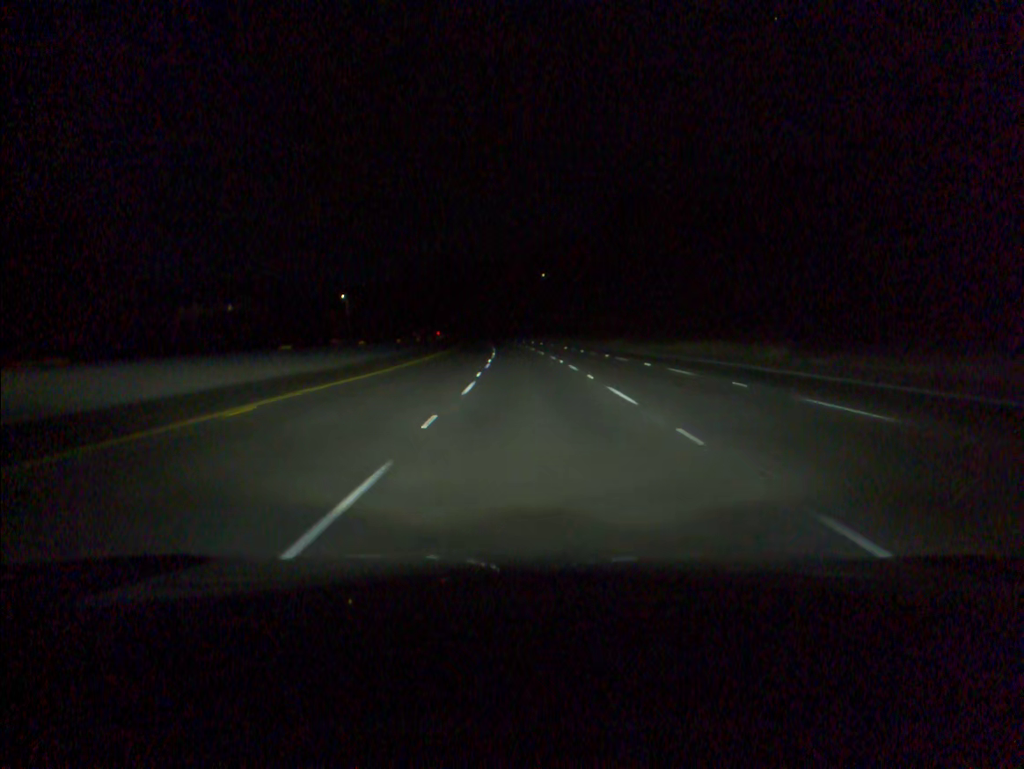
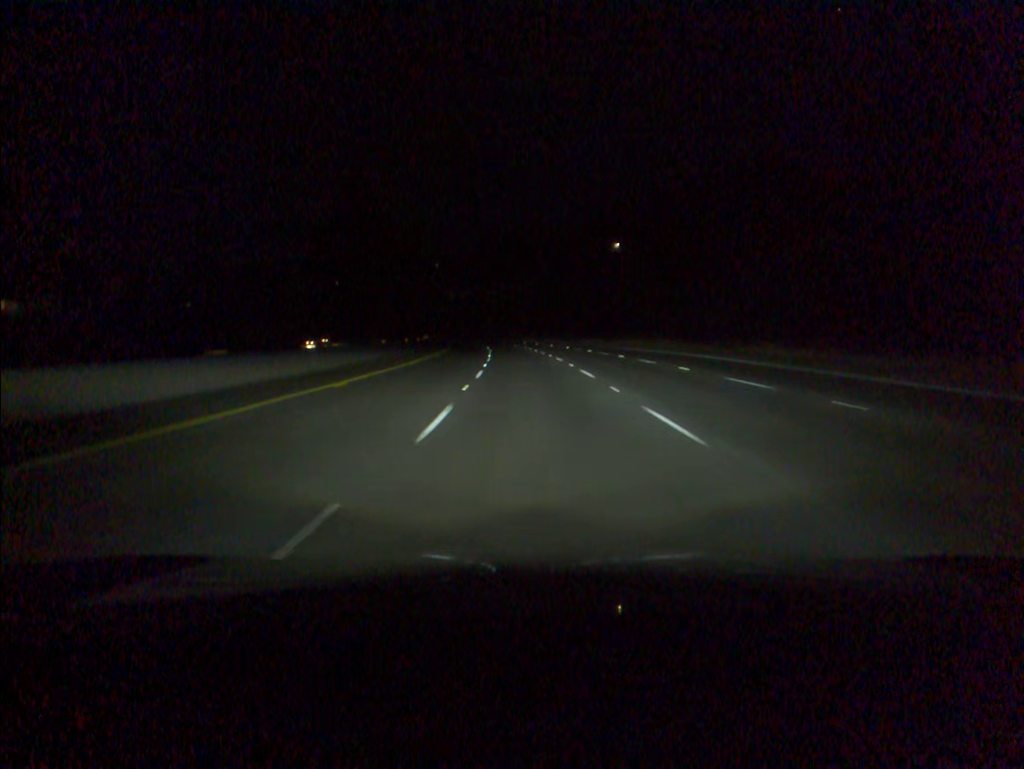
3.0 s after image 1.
(-3.1, +94.5) m; -4°
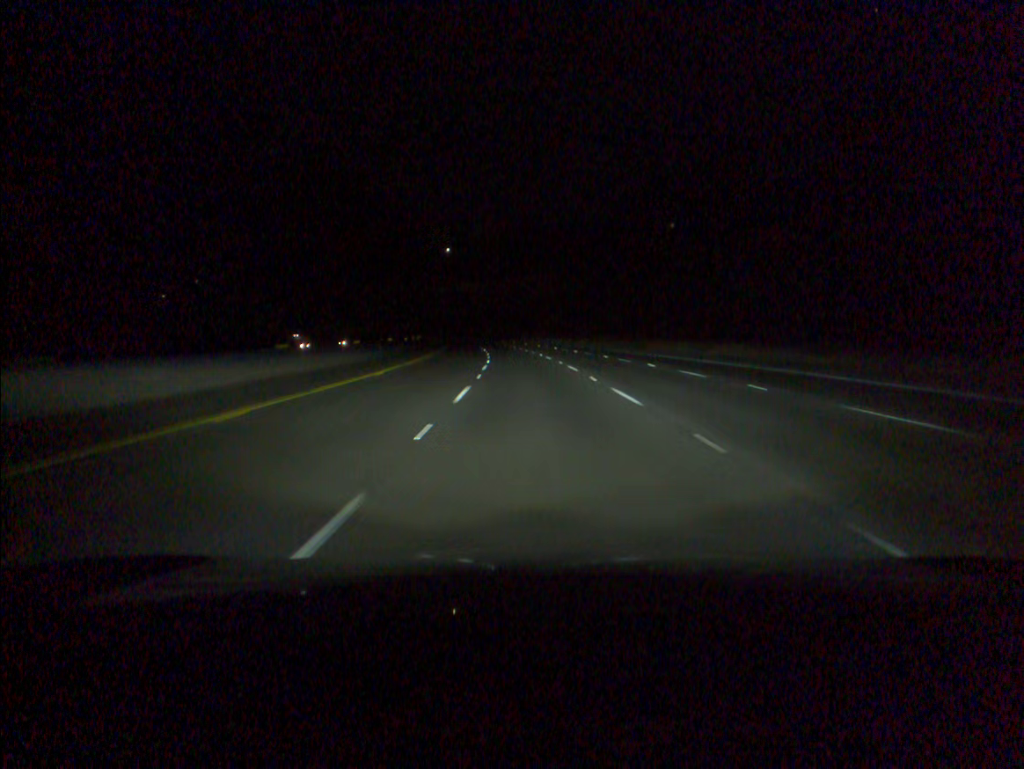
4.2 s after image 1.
(-0.6, +37.9) m; -2°
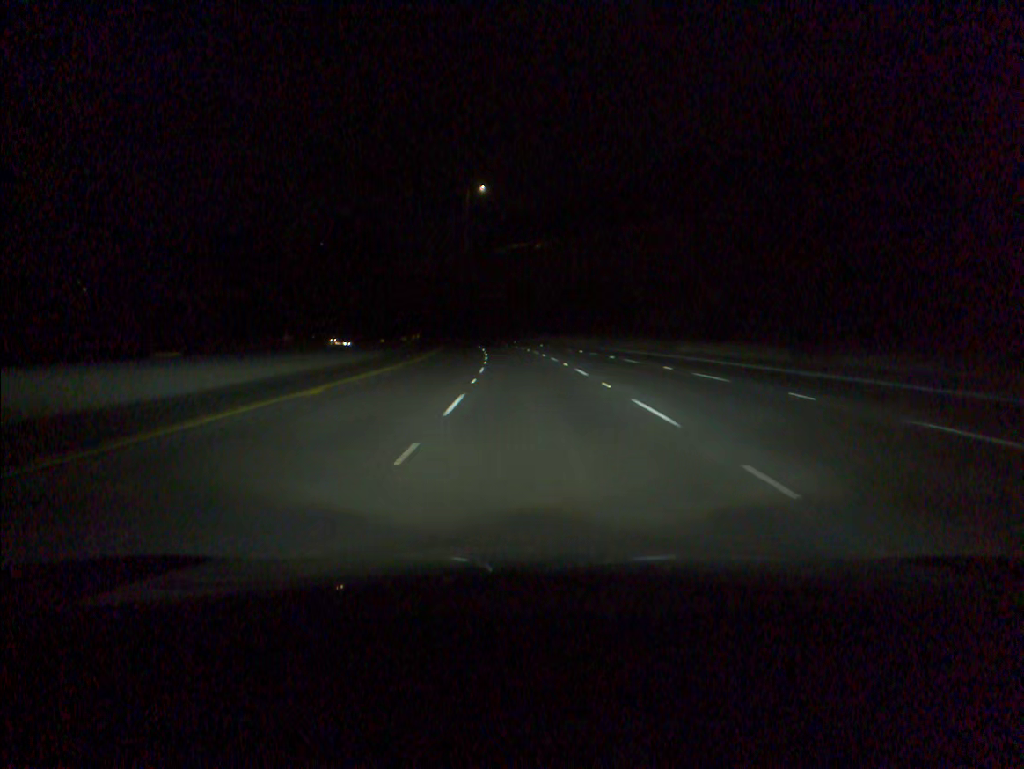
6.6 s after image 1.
(-3.0, +75.6) m; -5°
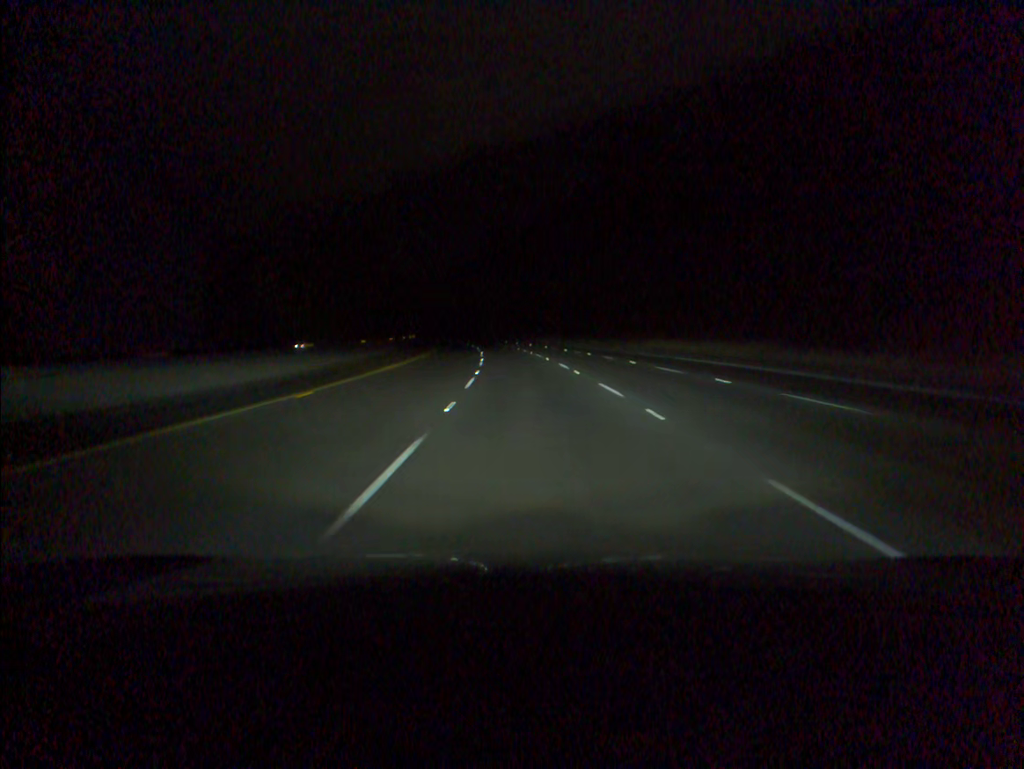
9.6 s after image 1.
(-5.1, +95.2) m; -6°
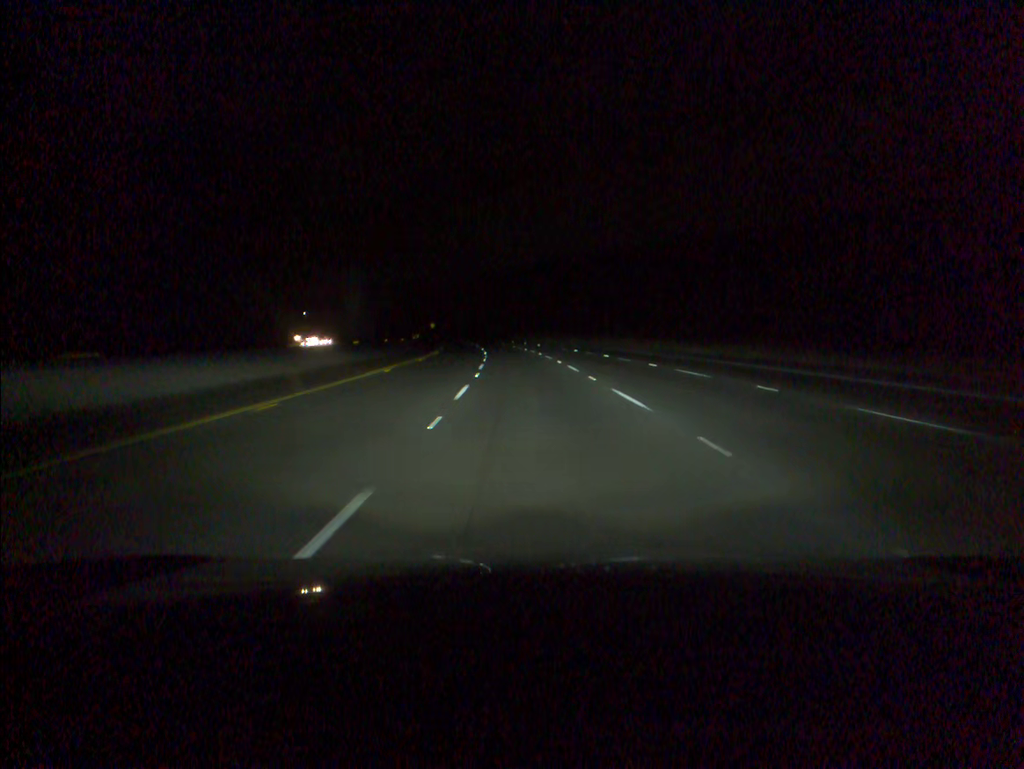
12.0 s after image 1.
(-3.6, +76.6) m; -6°
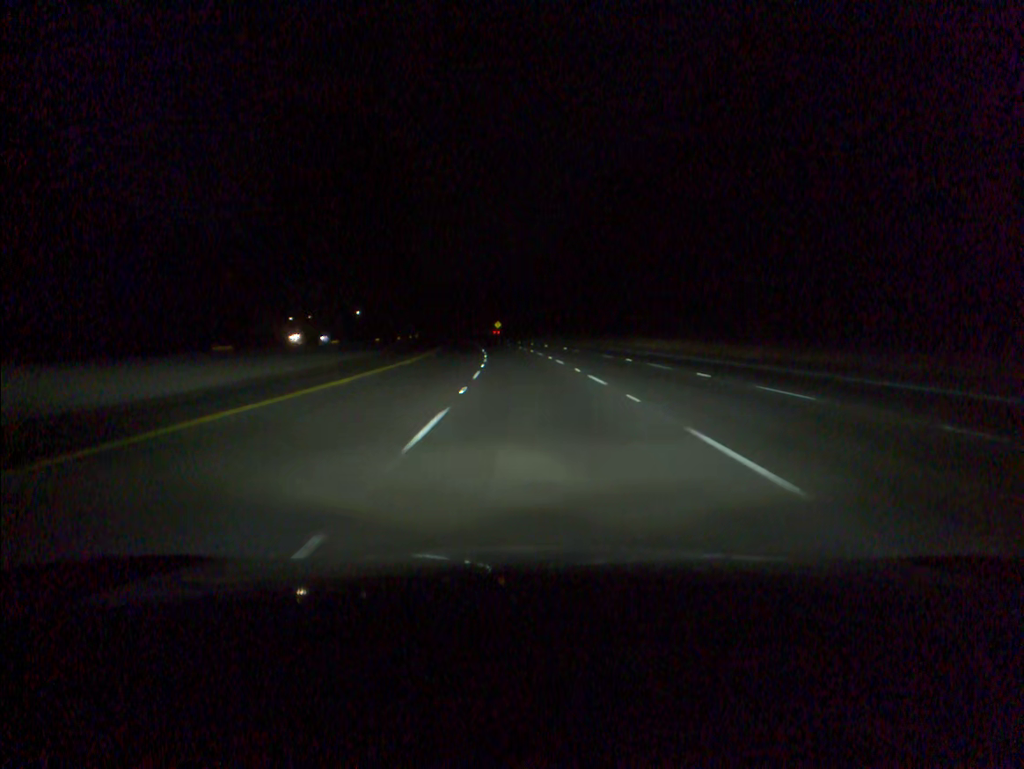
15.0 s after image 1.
(-5.4, +95.2) m; -7°
